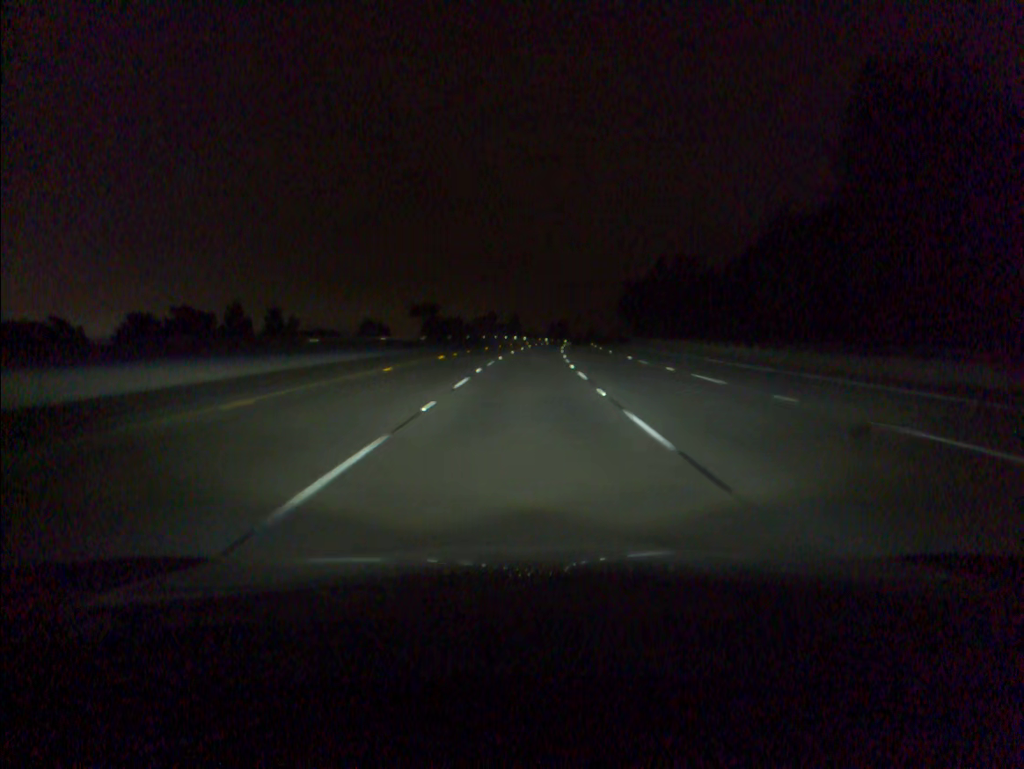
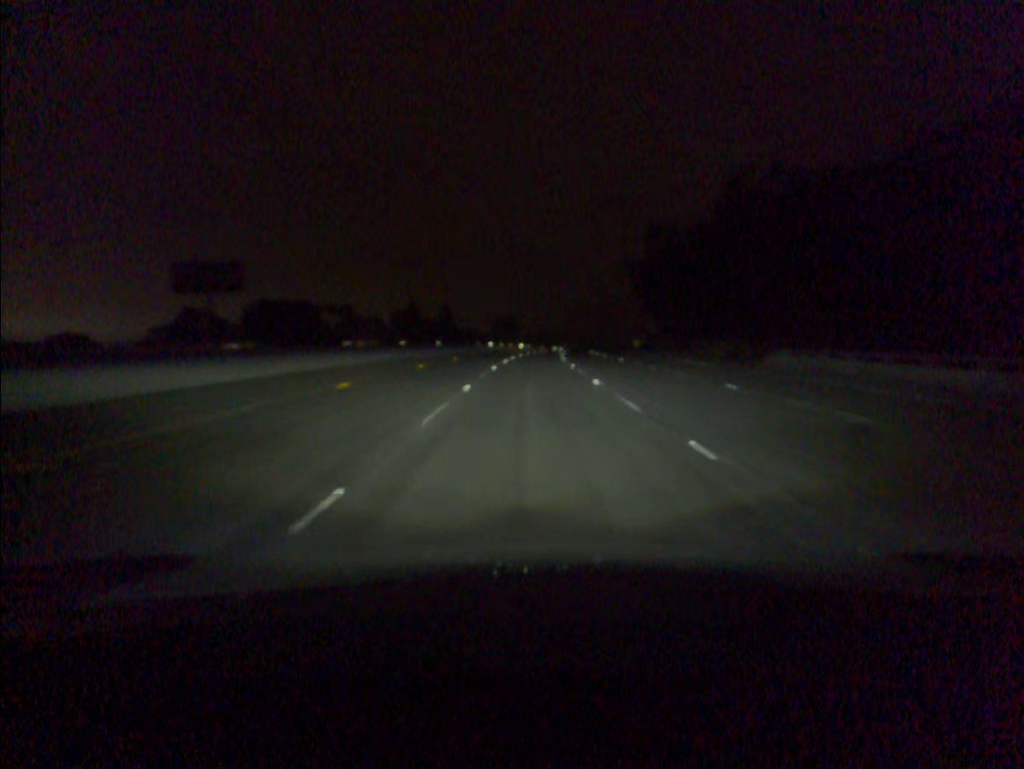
(+2.7, +96.2) m; +4°
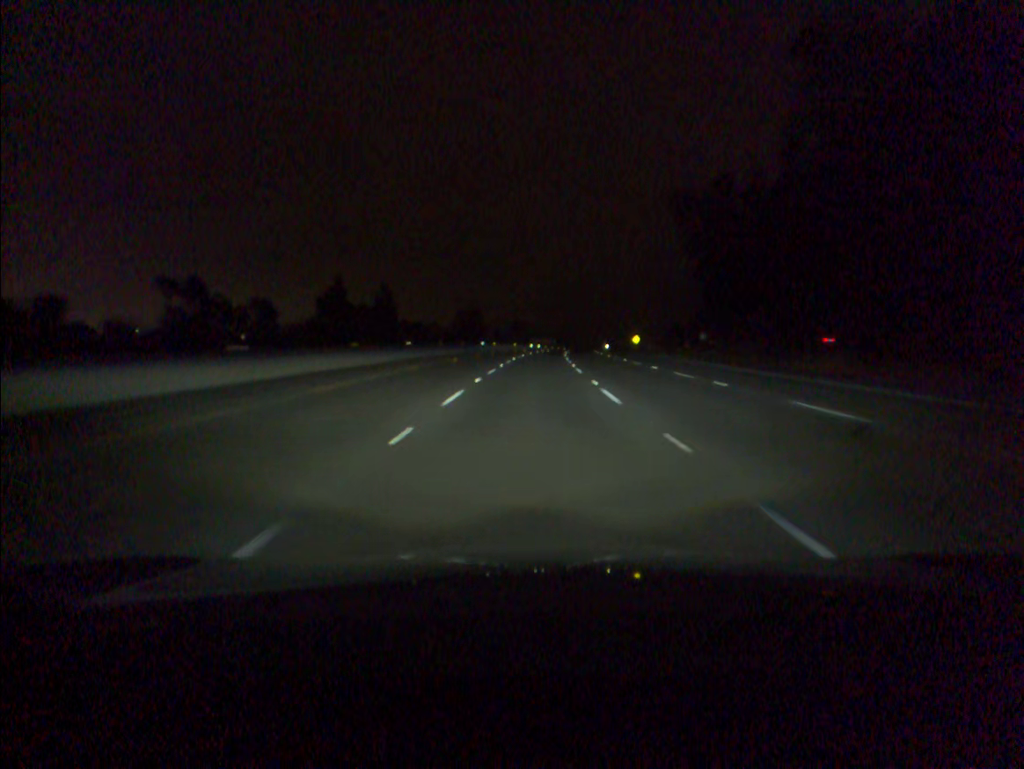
(+1.0, +58.3) m; +2°
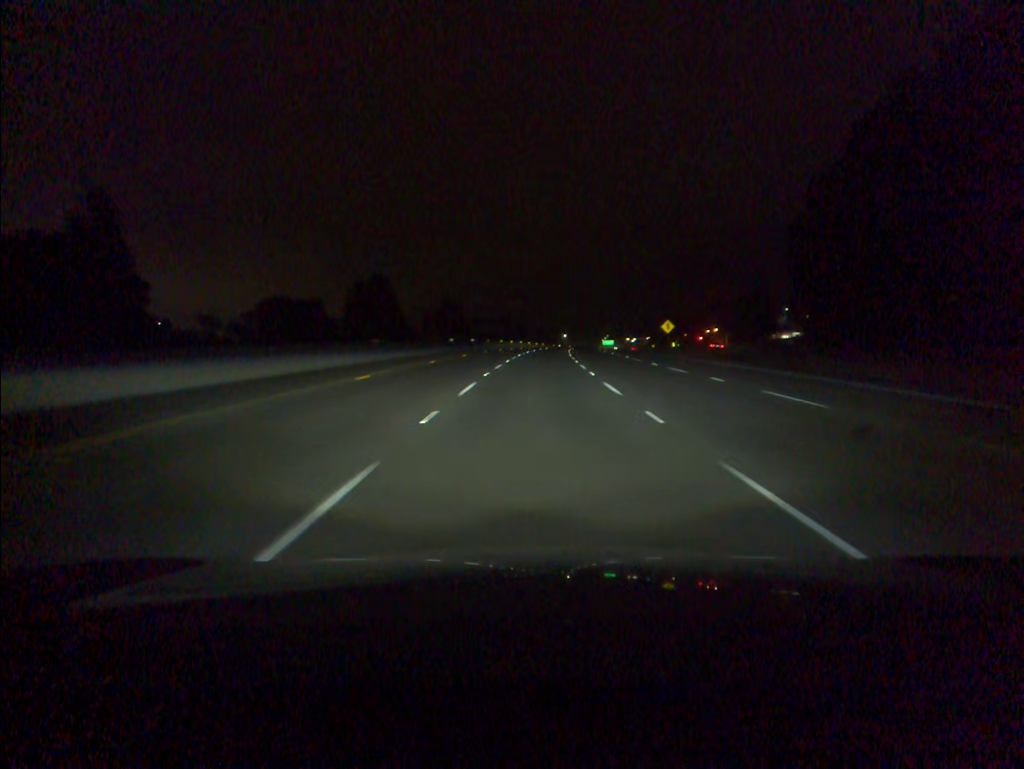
(+3.4, +97.6) m; +4°
